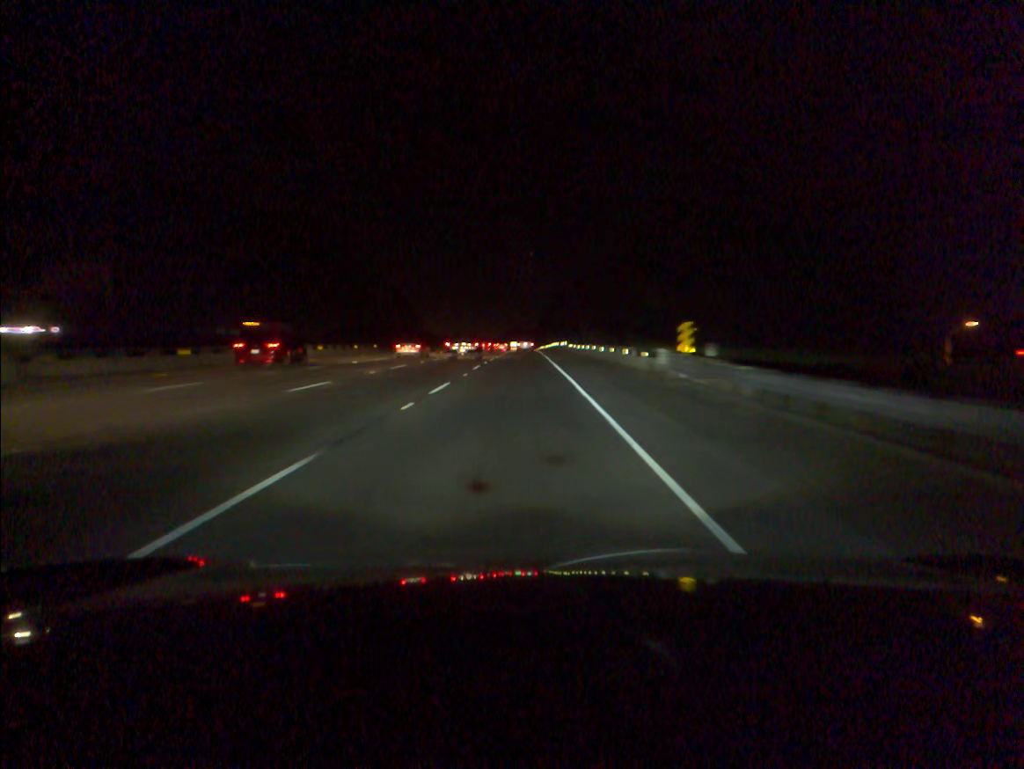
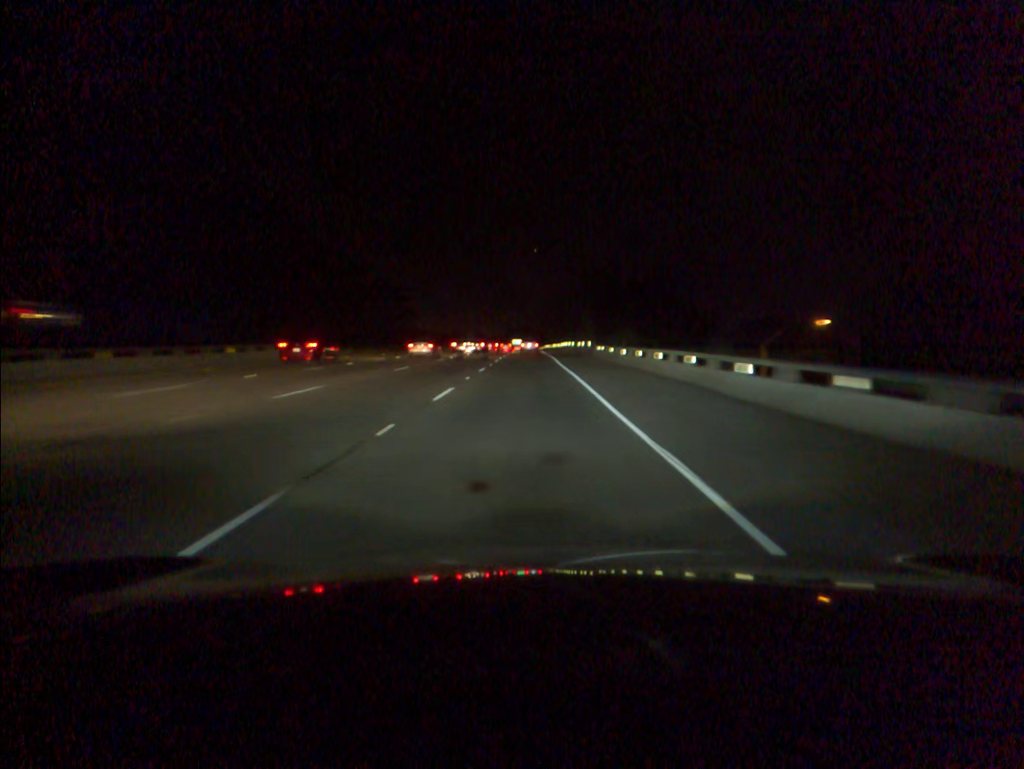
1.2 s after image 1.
(-0.1, +31.6) m; 0°
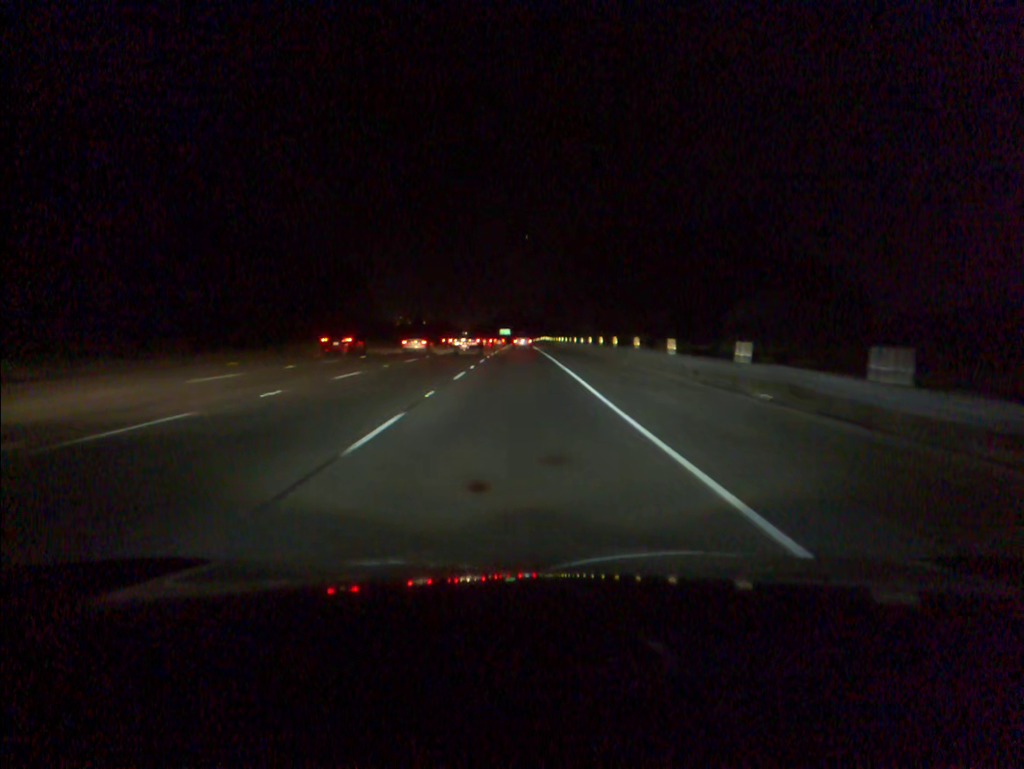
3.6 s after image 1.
(+0.3, +63.5) m; +1°
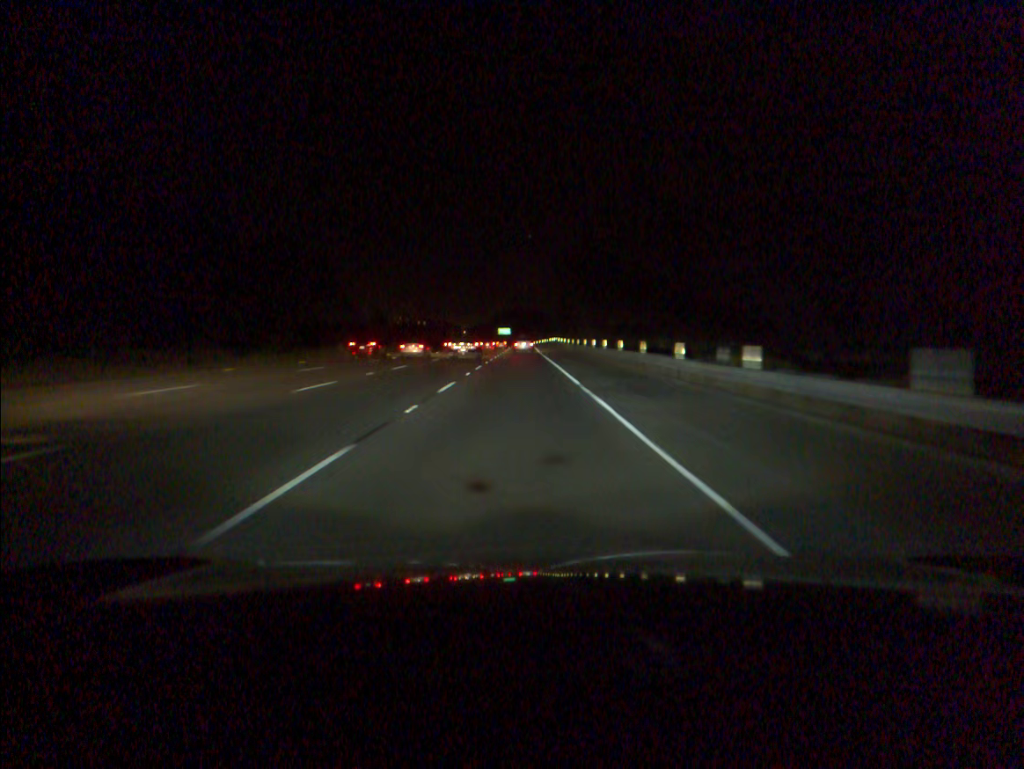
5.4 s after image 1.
(0.0, +47.4) m; 0°
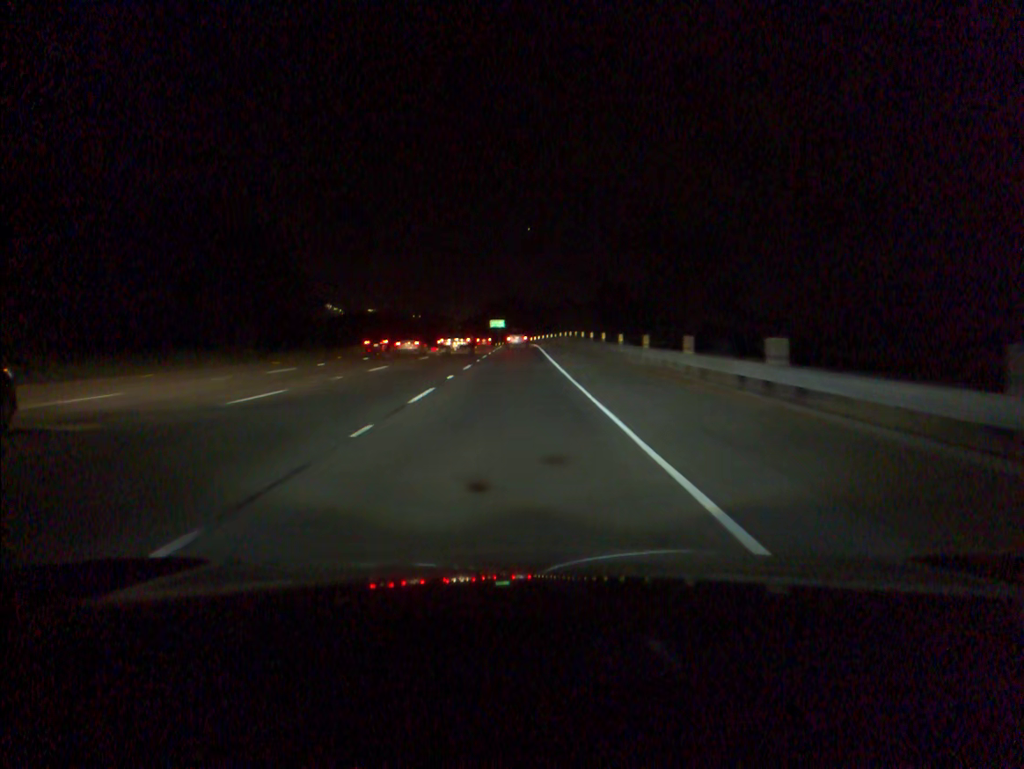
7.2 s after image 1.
(+0.1, +47.9) m; 0°
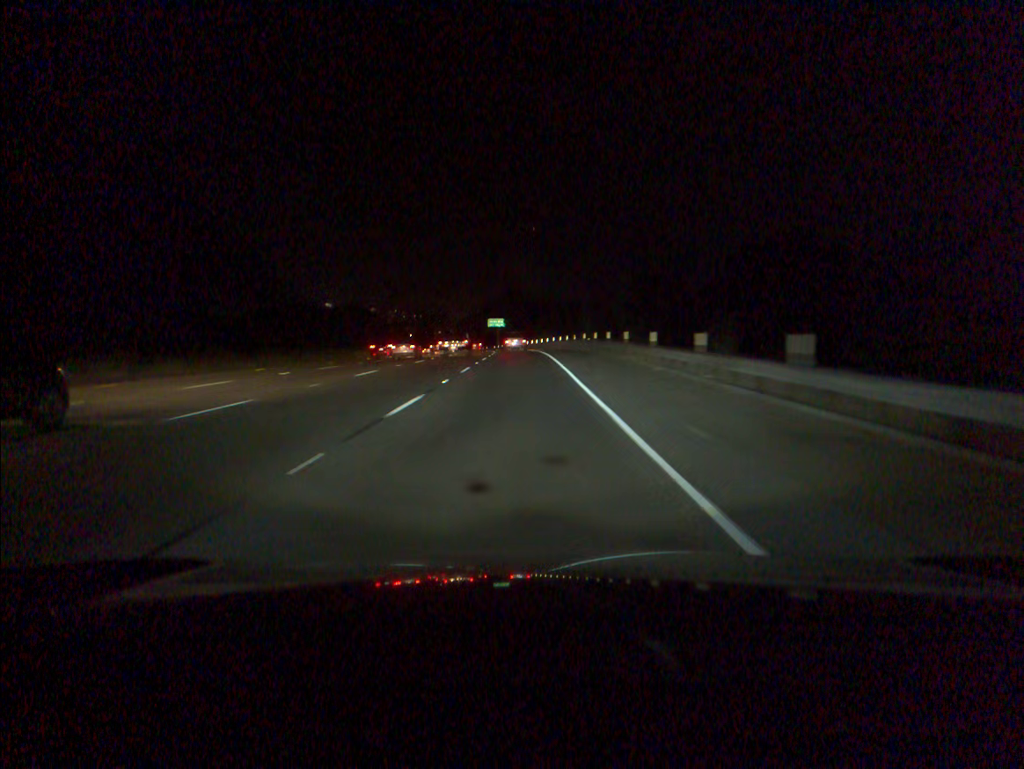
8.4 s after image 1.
(-0.1, +31.8) m; 0°
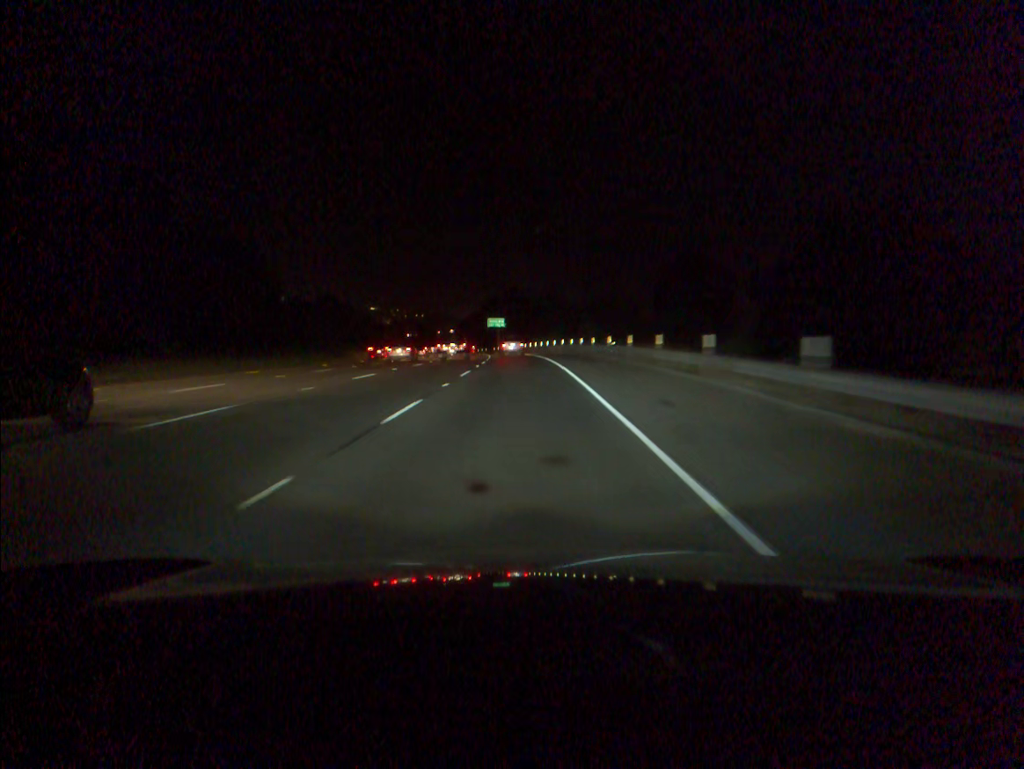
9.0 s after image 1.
(0.0, +15.7) m; 0°
